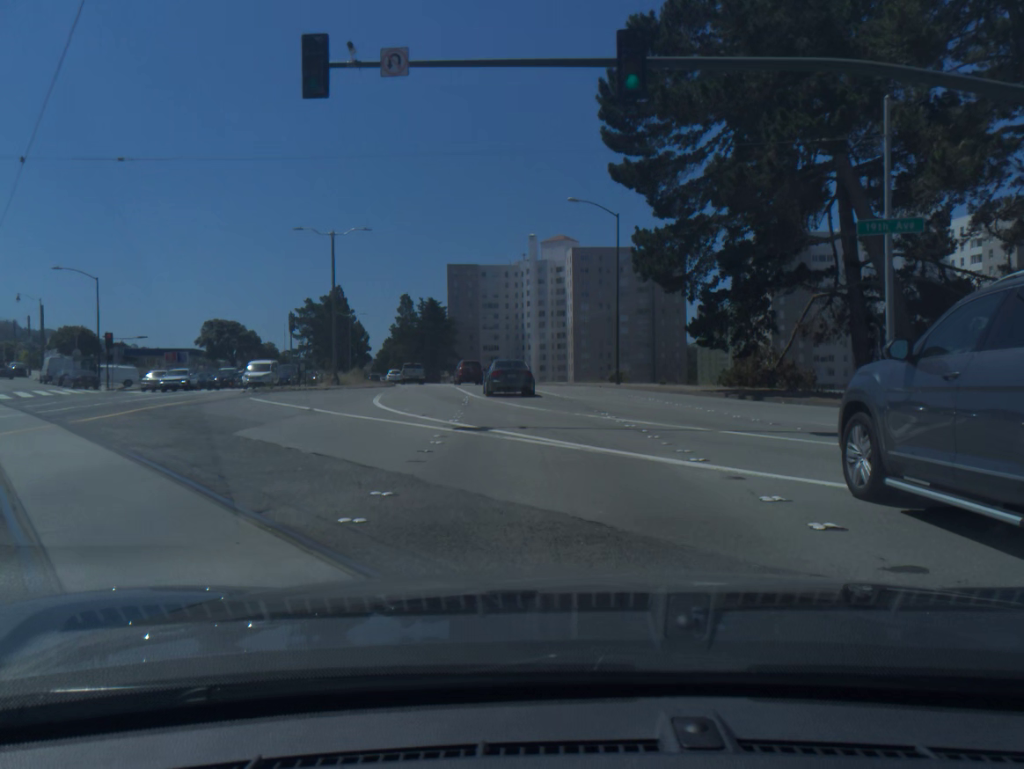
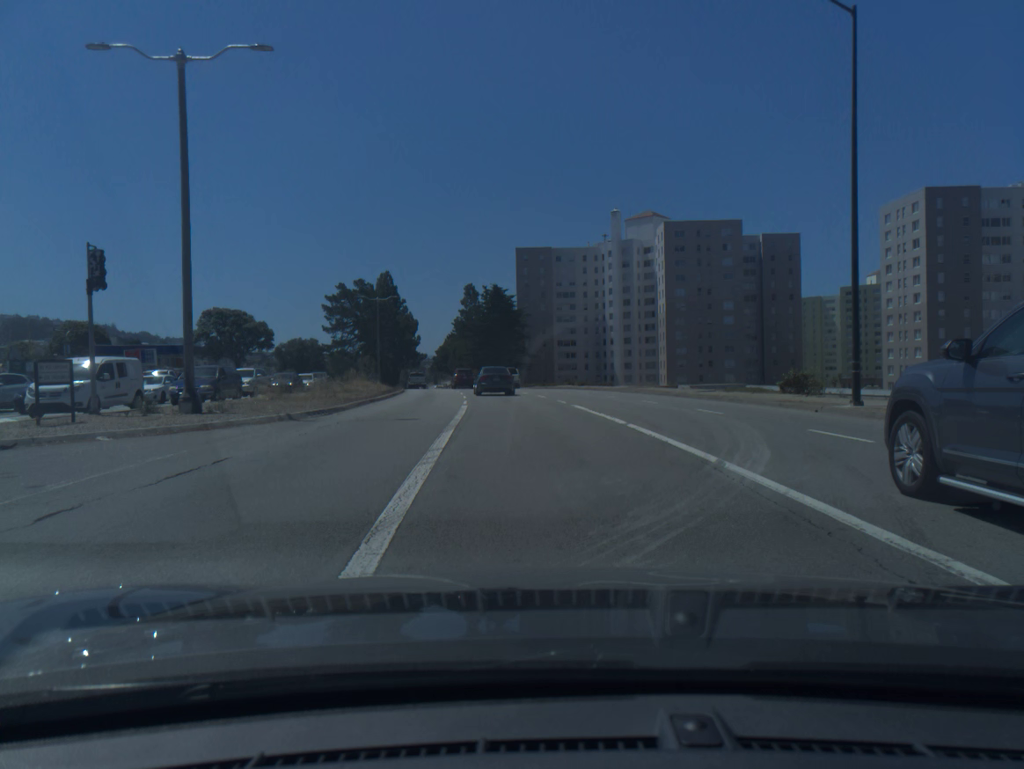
(-1.4, +28.3) m; -6°
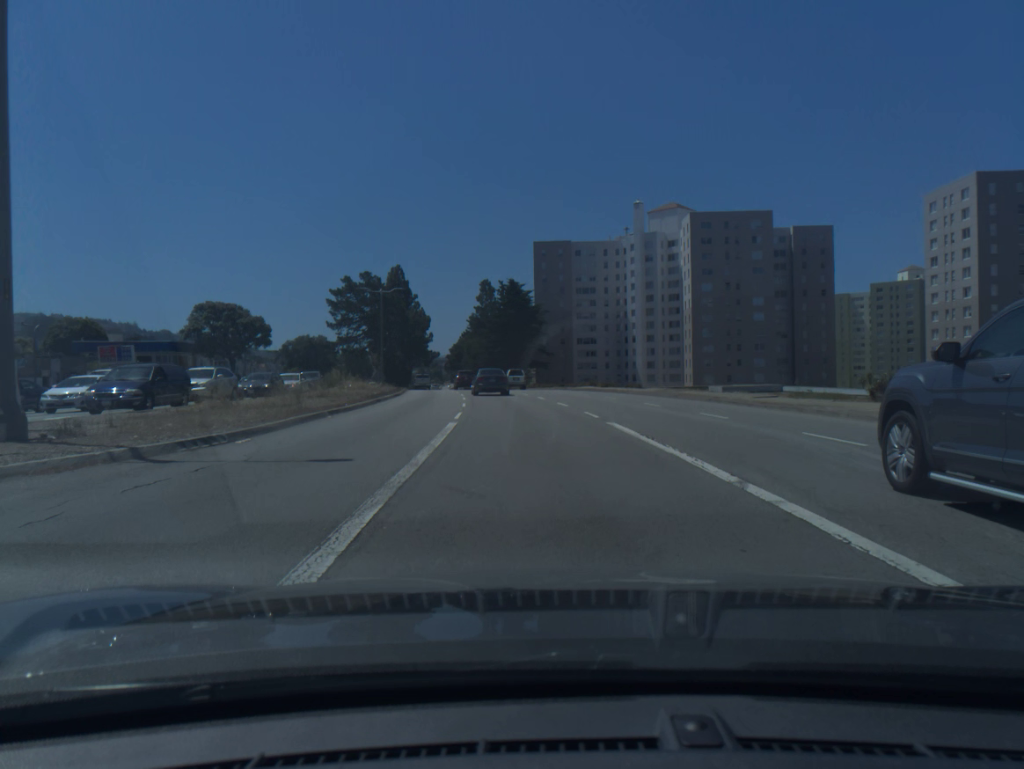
(-0.1, +7.6) m; -2°
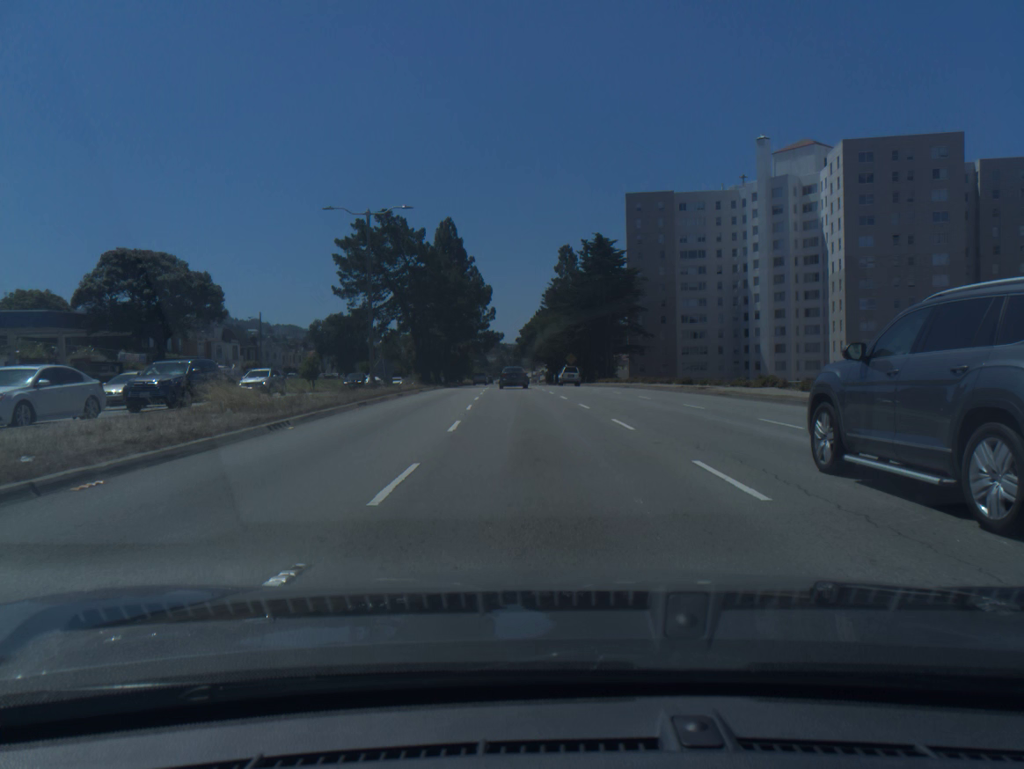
(-1.7, +33.8) m; -6°
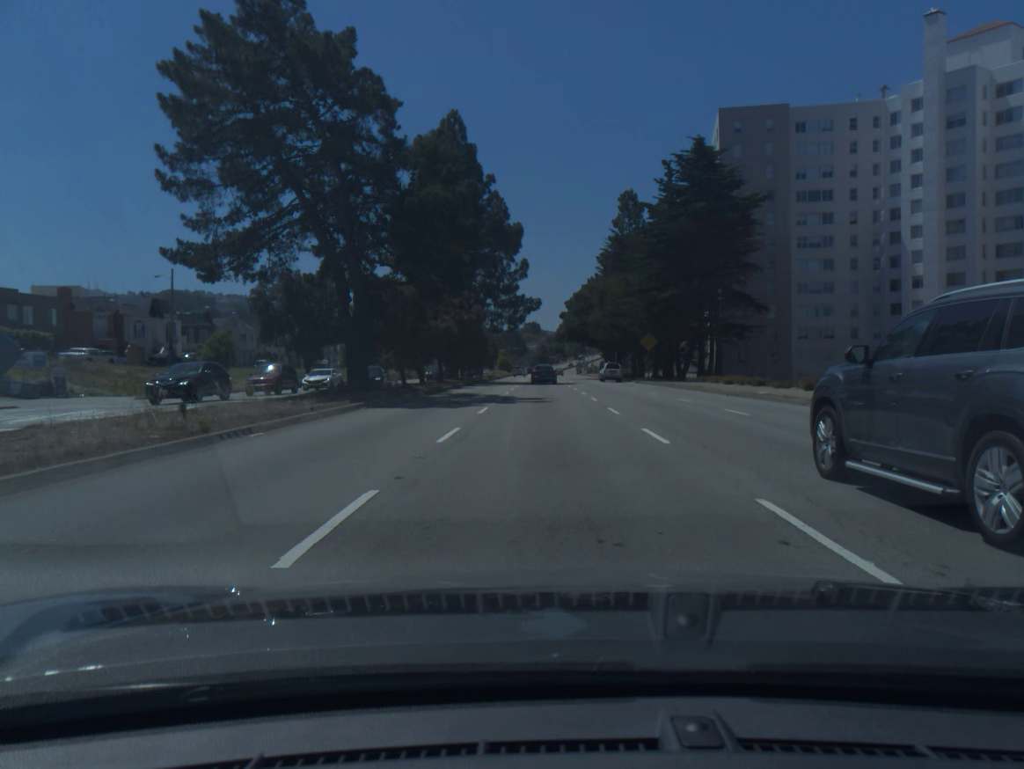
(-1.4, +39.5) m; -3°
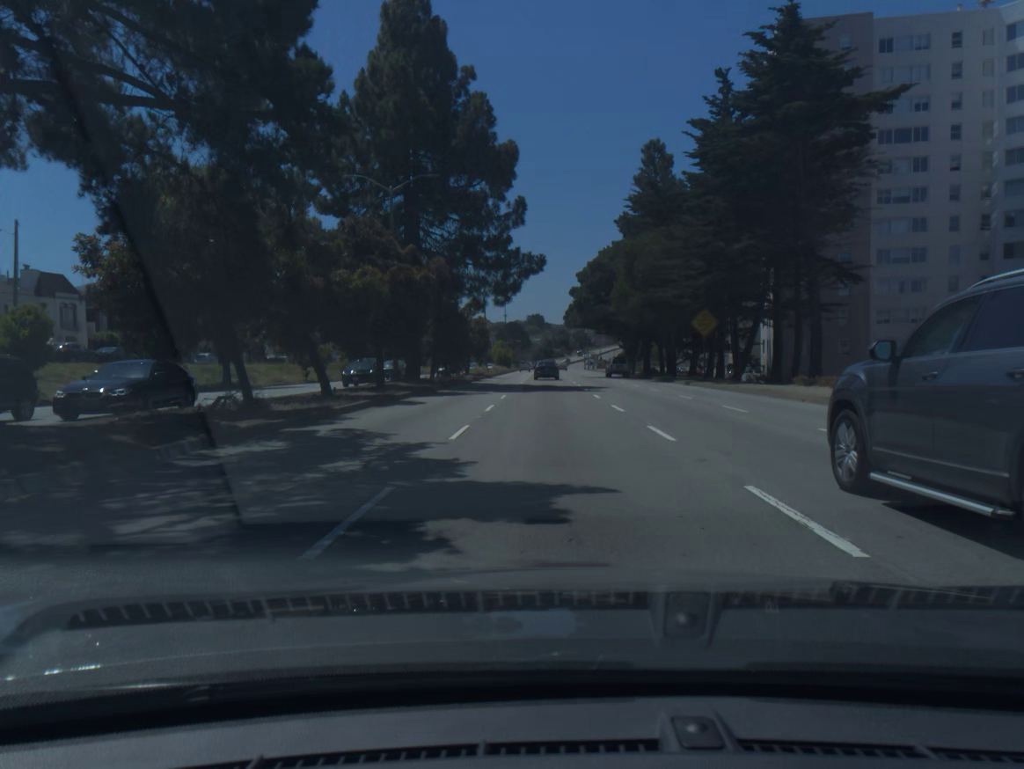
(0.0, +21.8) m; 0°
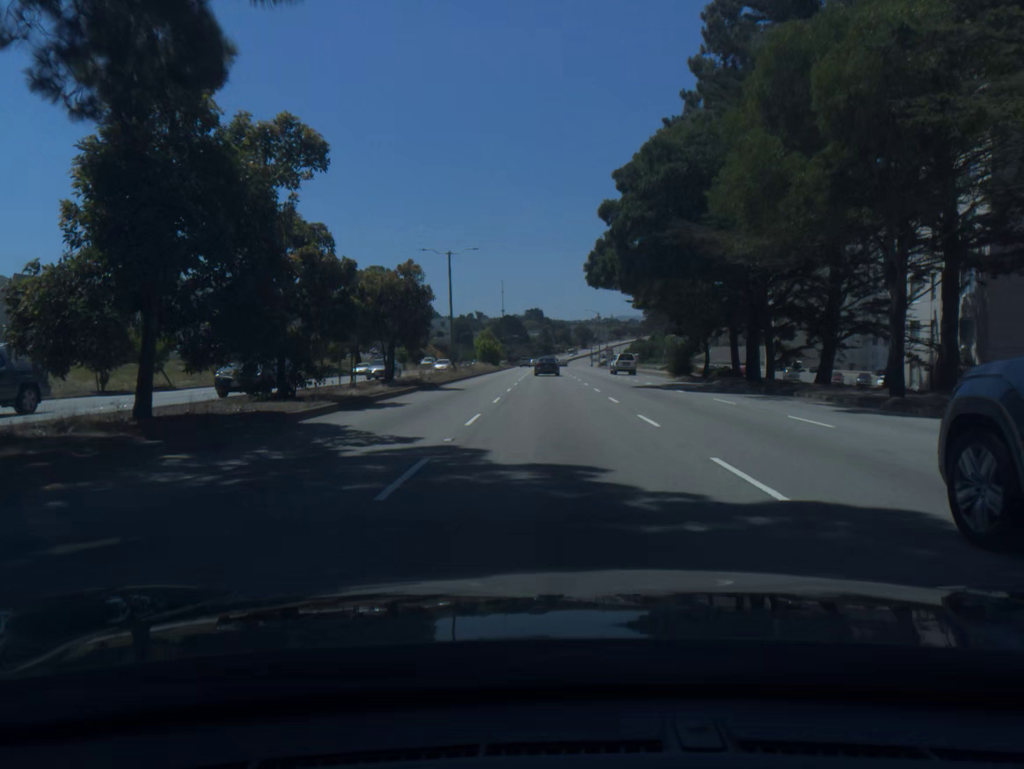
(0.0, +35.1) m; 0°
